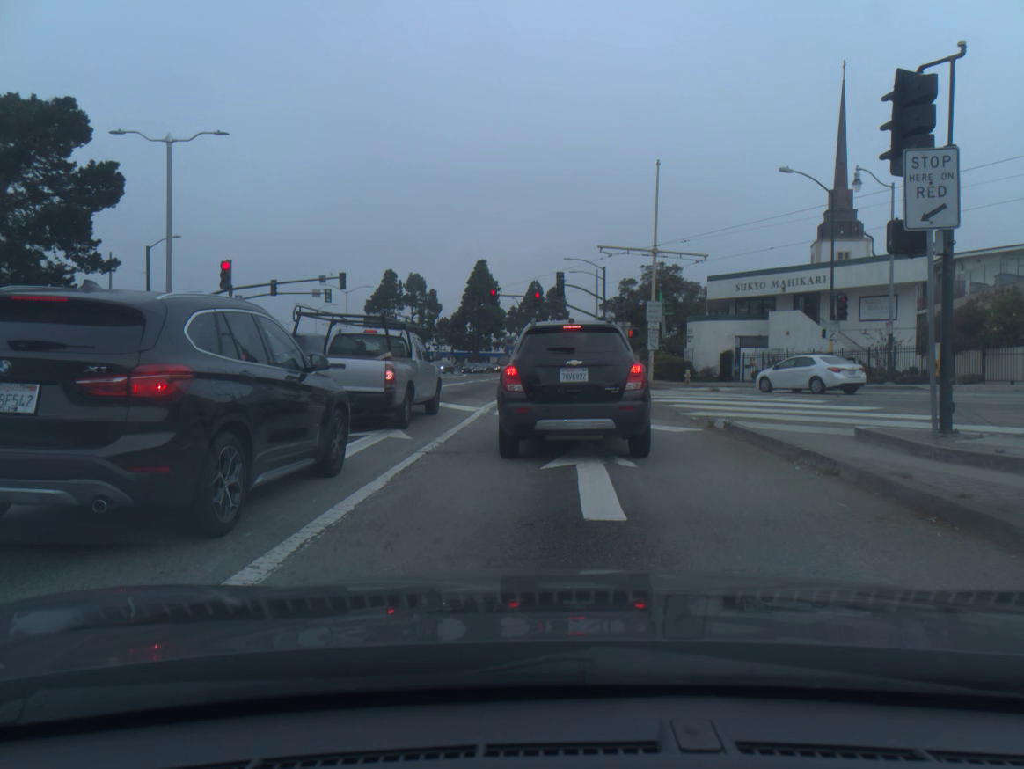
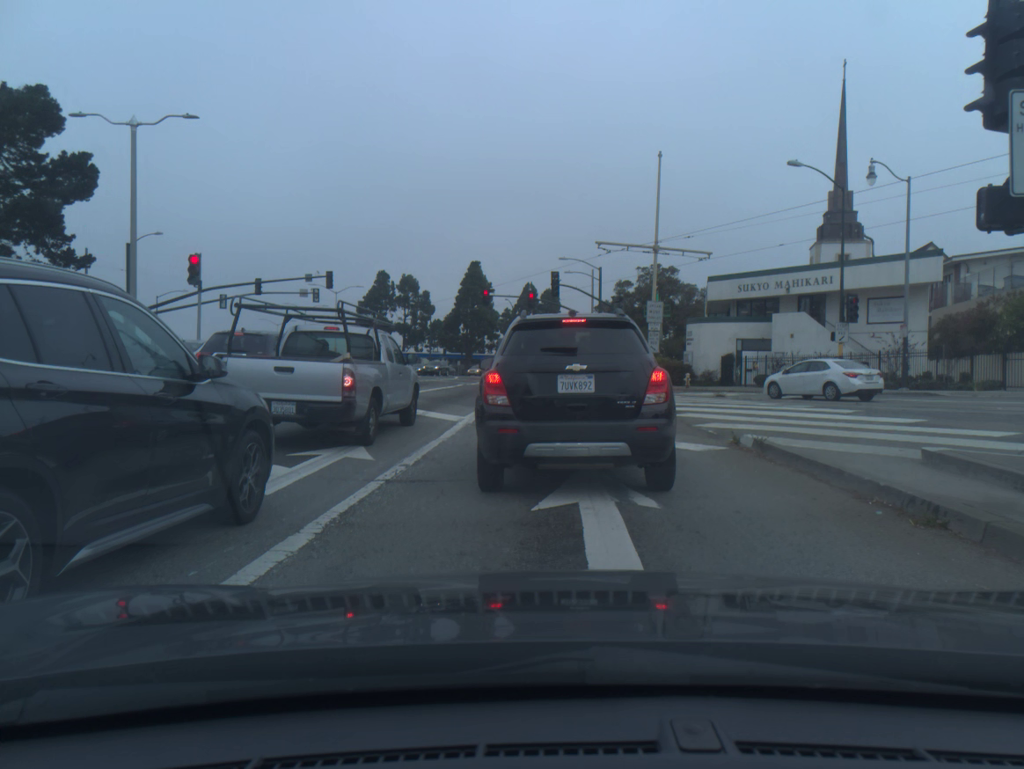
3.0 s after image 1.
(0.0, +2.1) m; 0°
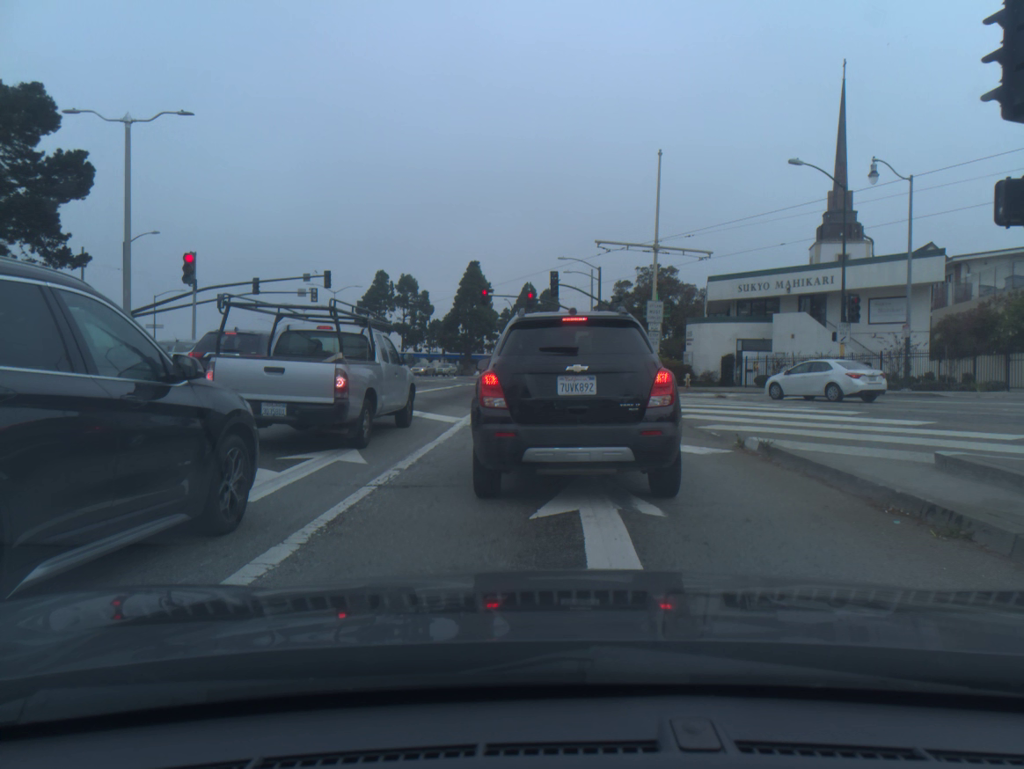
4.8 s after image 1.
(0.0, +0.3) m; 0°
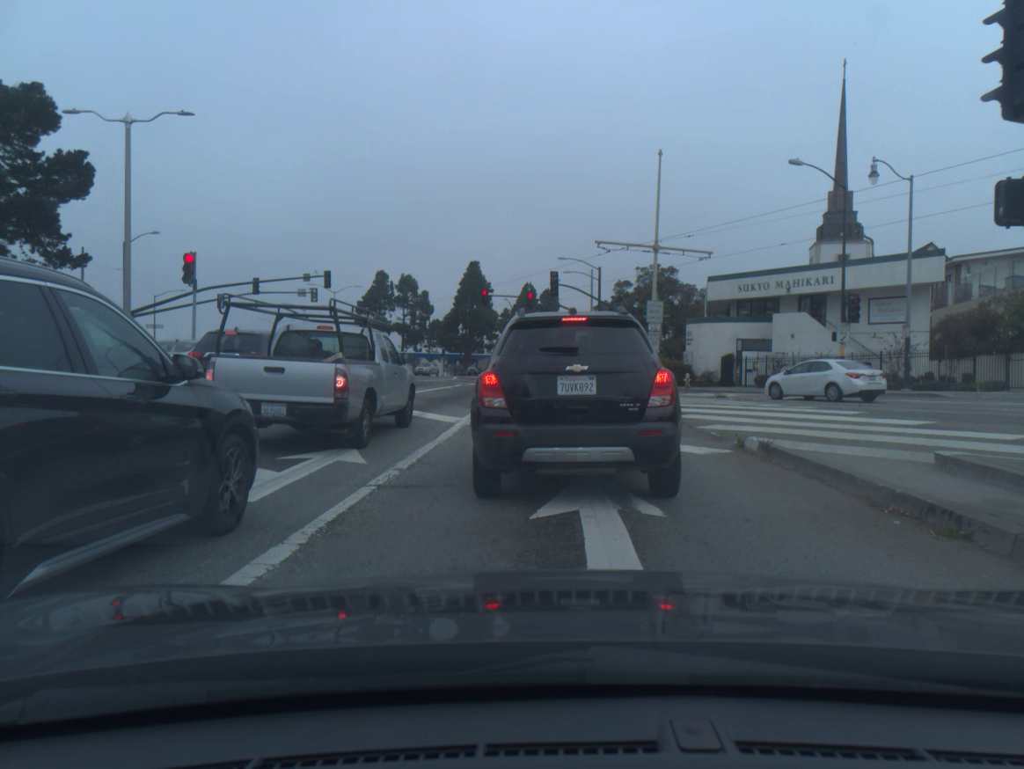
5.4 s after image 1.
(0.0, 0.0) m; 0°
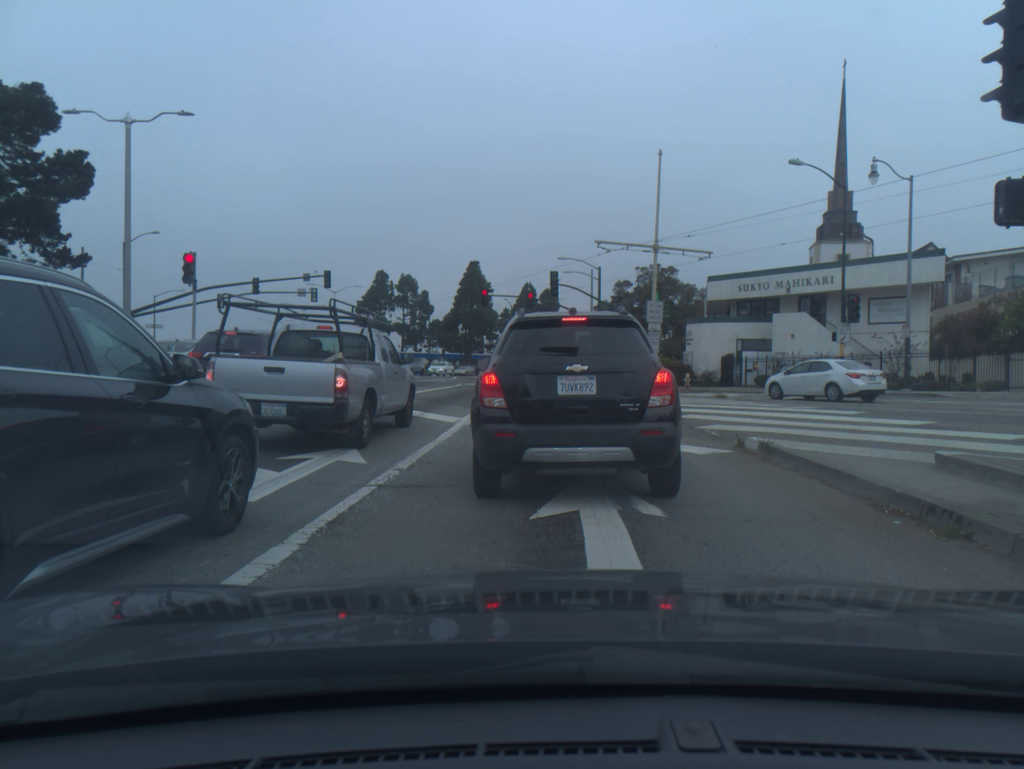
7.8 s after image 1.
(0.0, 0.0) m; 0°
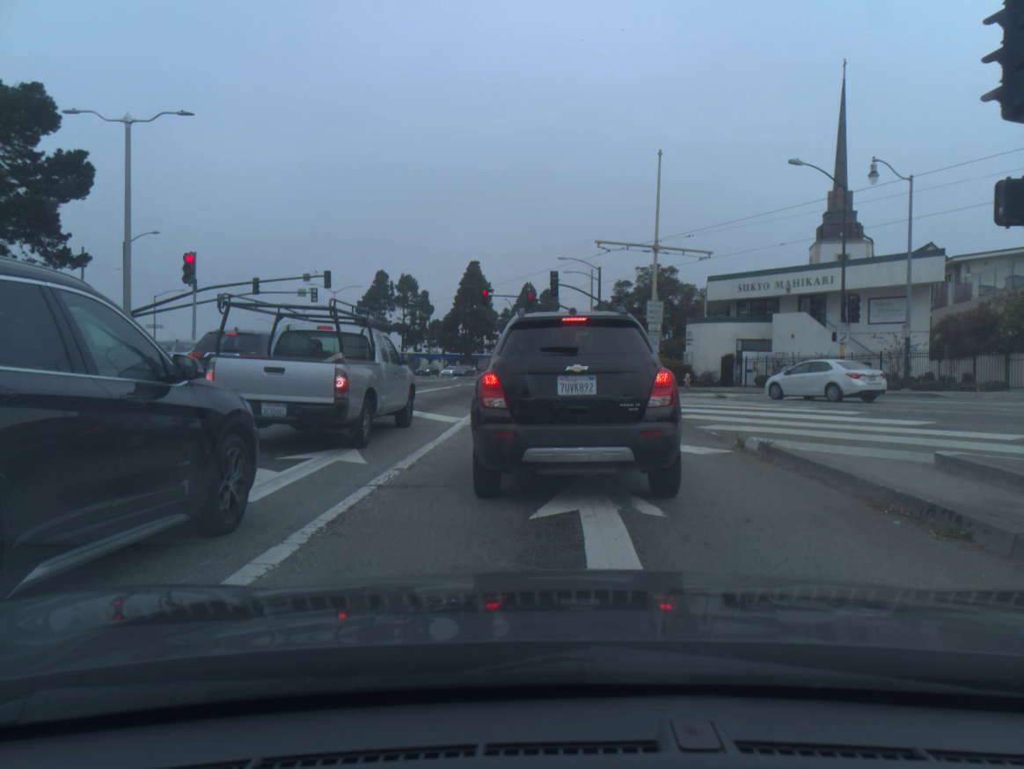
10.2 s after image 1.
(0.0, 0.0) m; 0°
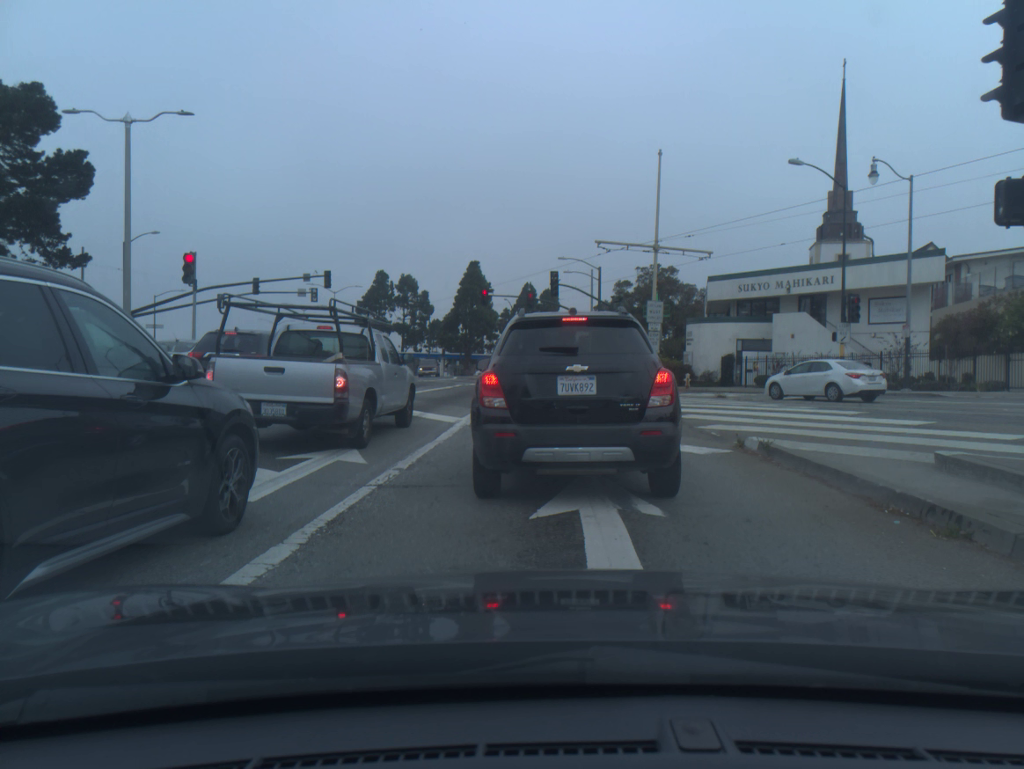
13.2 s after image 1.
(0.0, 0.0) m; 0°
